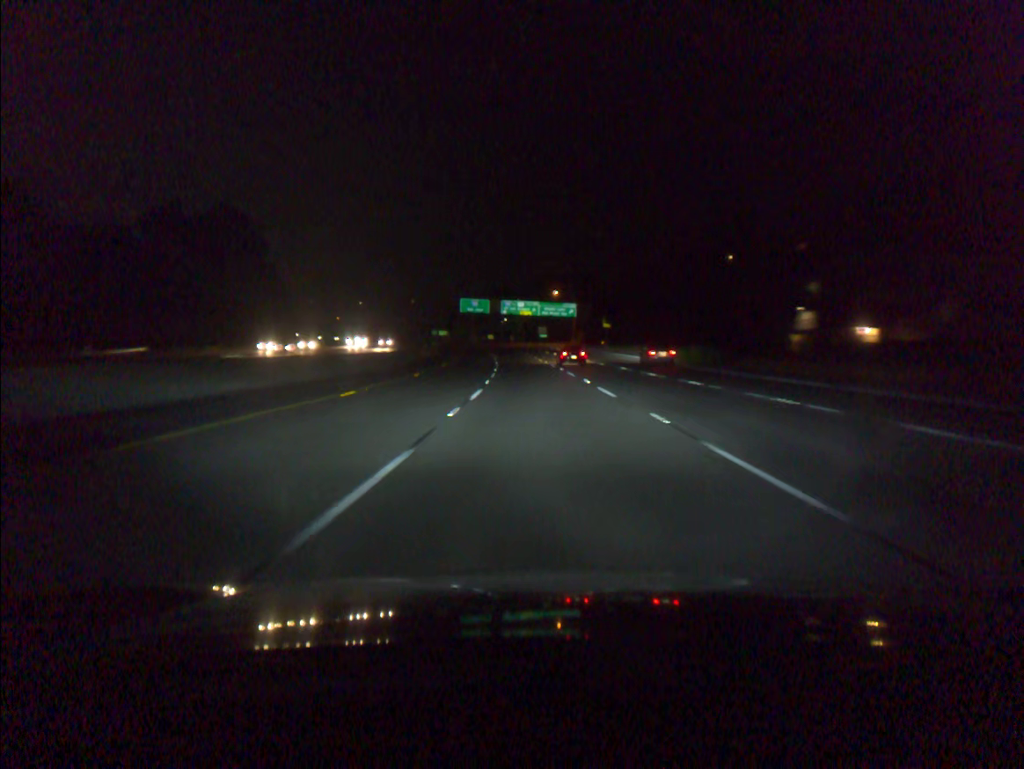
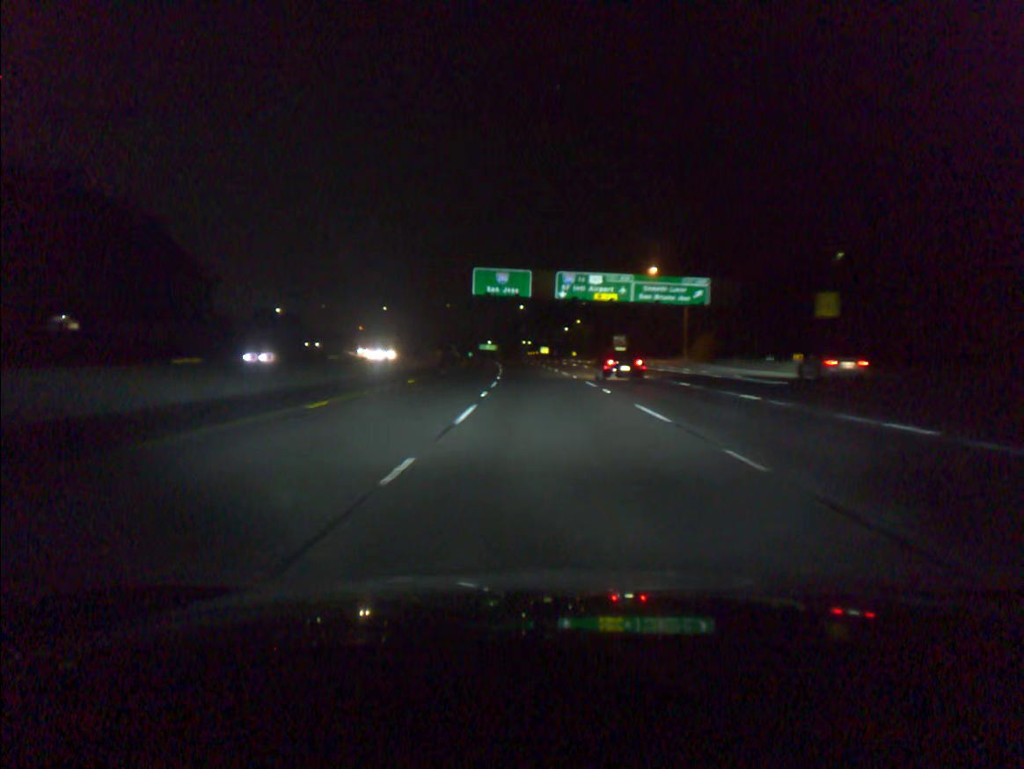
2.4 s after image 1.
(-3.3, +77.4) m; -5°
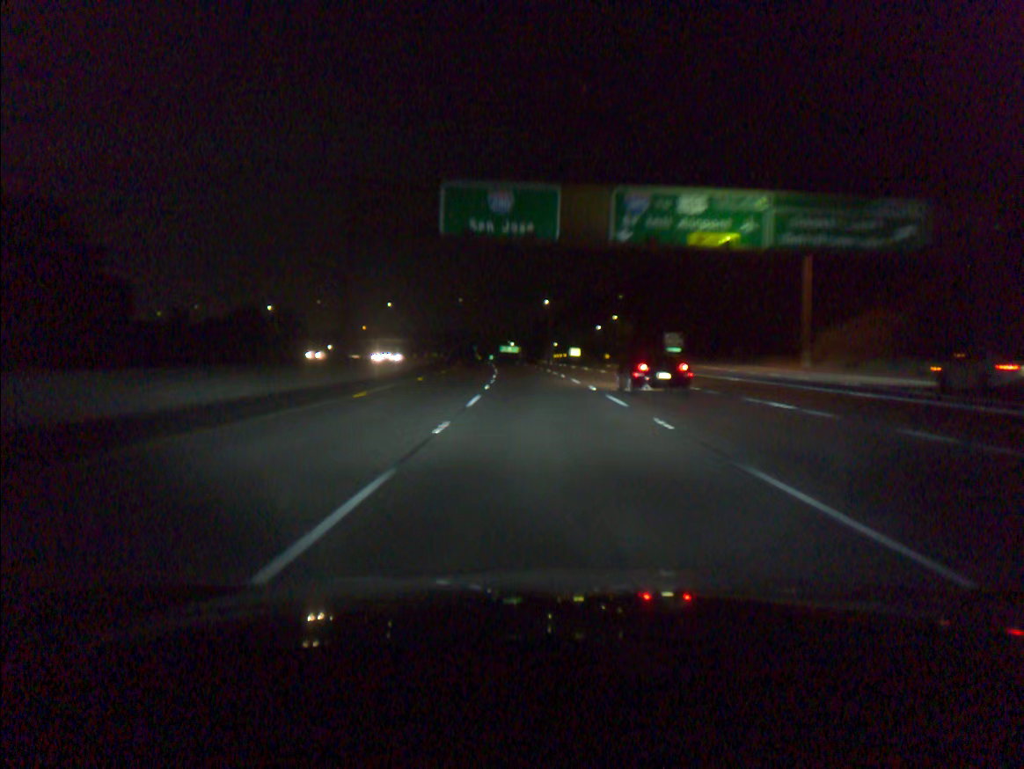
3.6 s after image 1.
(-0.6, +38.6) m; -2°
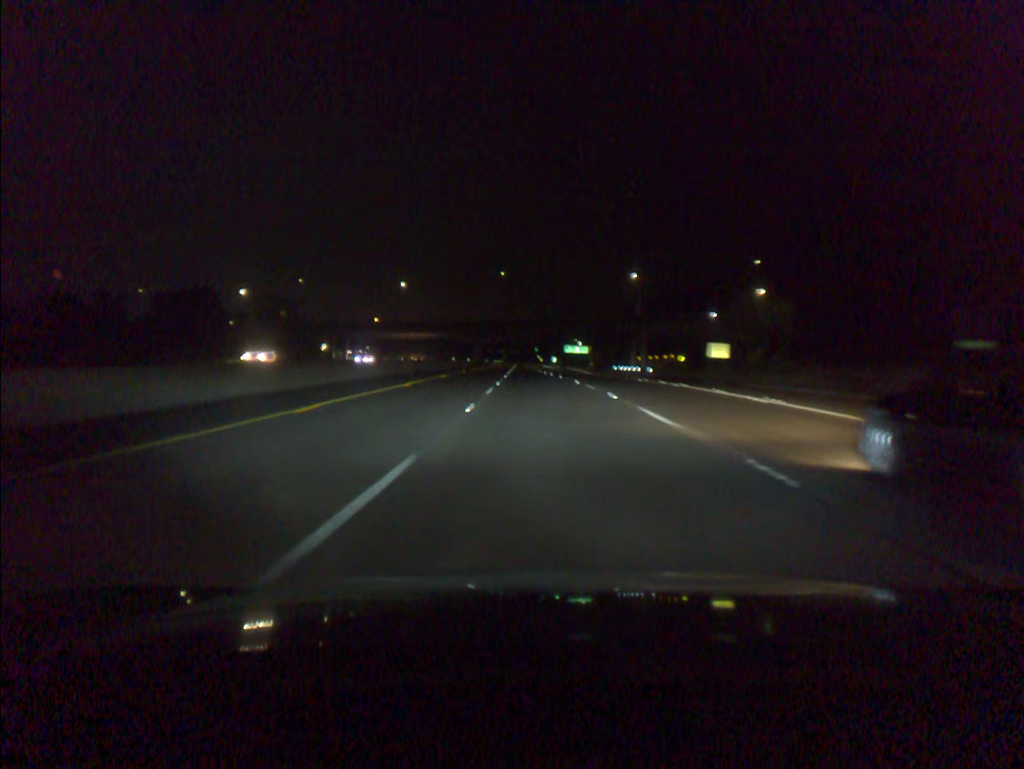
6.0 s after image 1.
(-3.2, +77.2) m; -5°
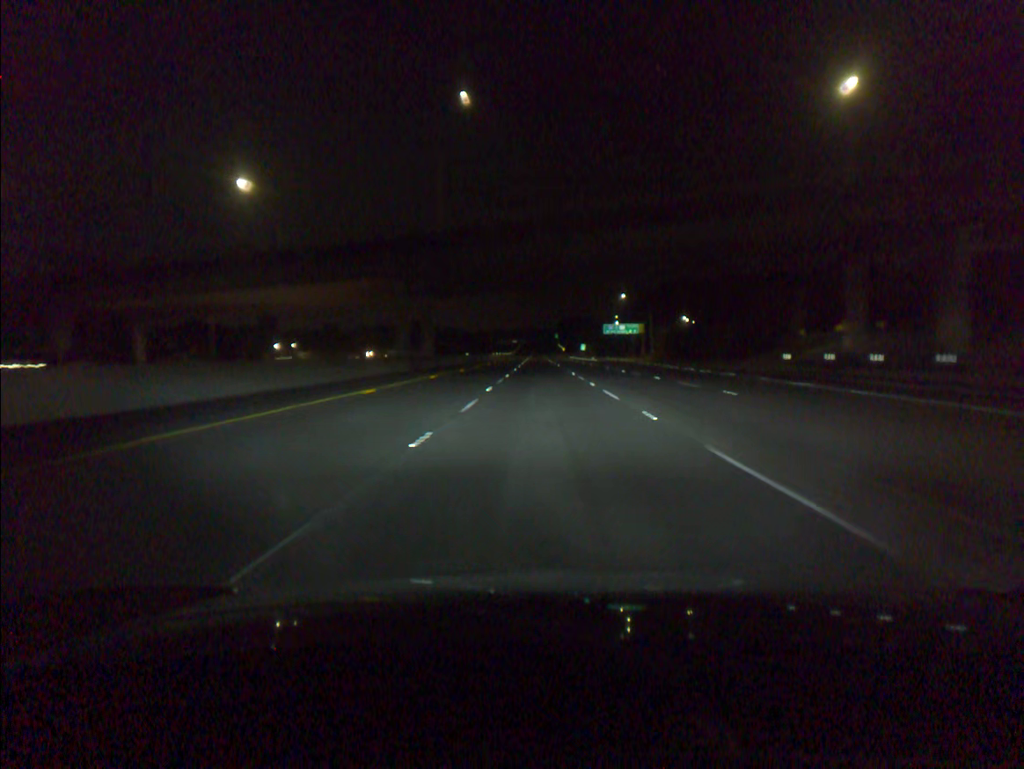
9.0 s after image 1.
(-2.1, +97.3) m; -1°
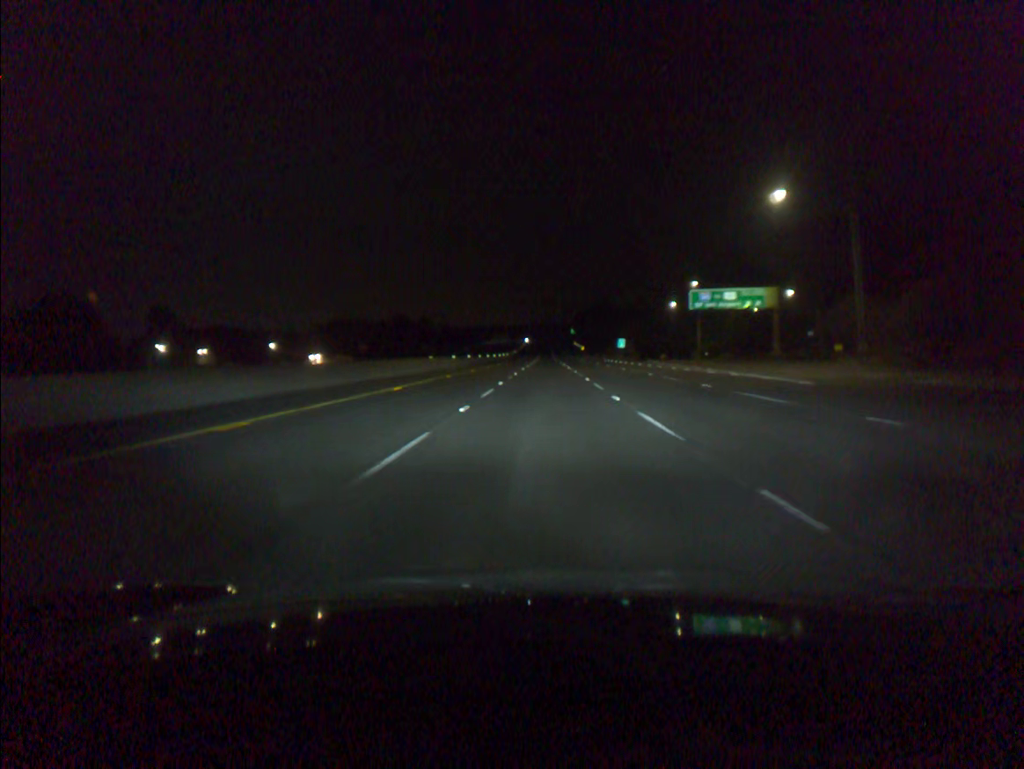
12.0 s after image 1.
(-0.5, +97.9) m; -1°
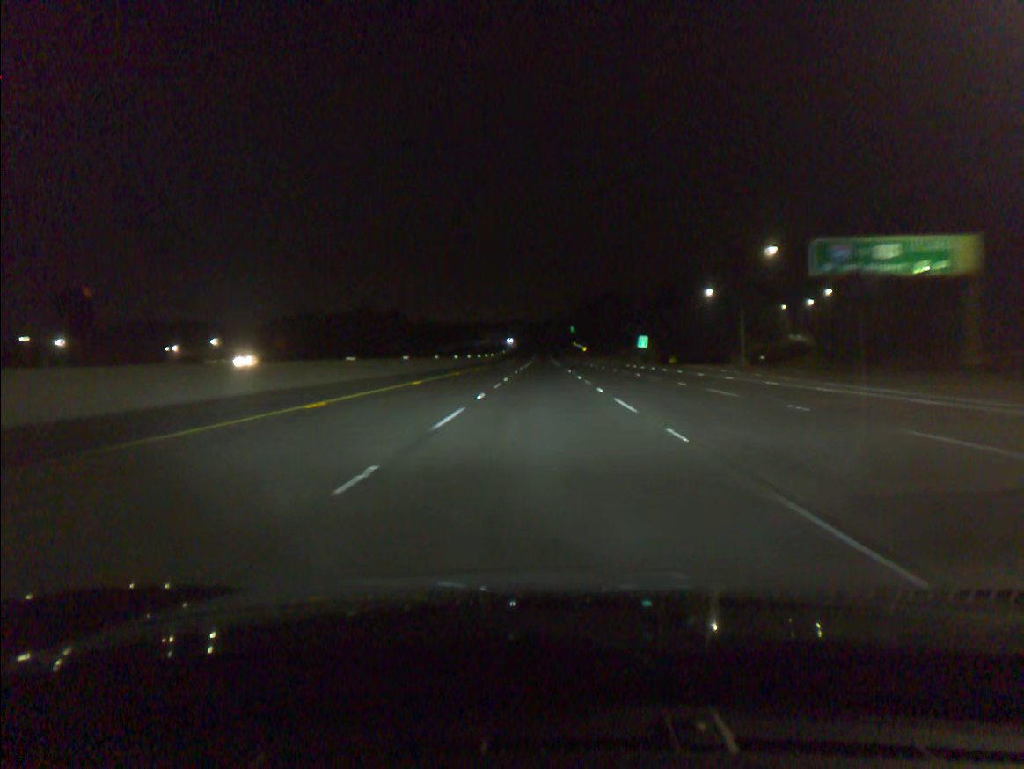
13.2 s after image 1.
(+0.1, +39.1) m; 0°
